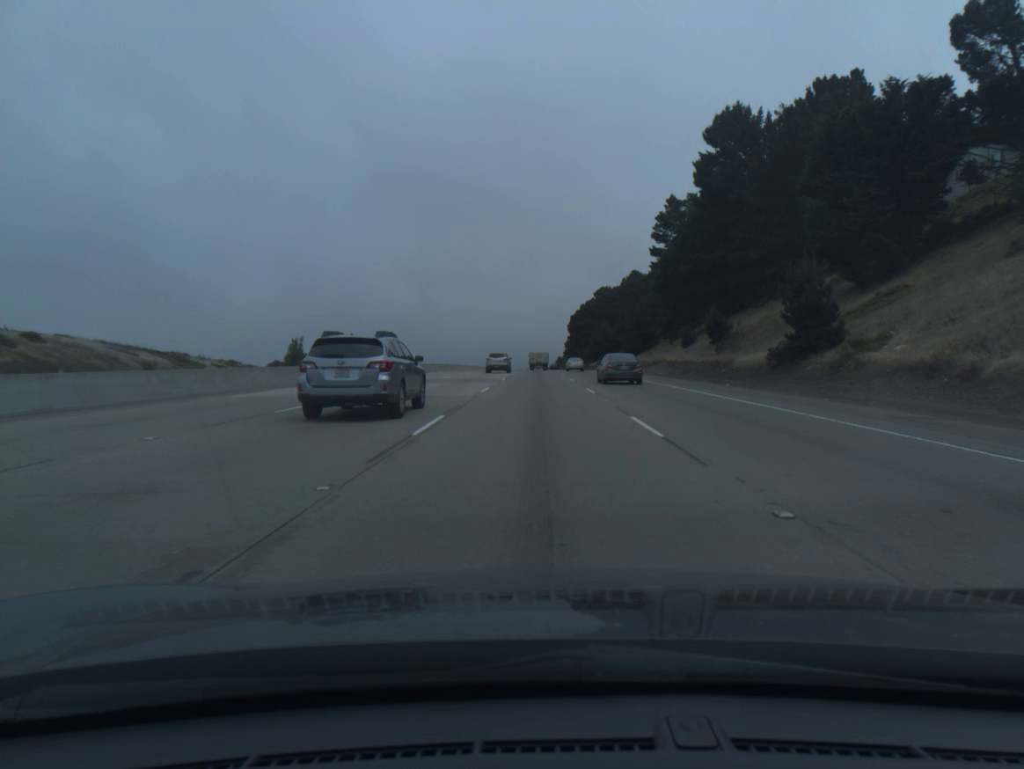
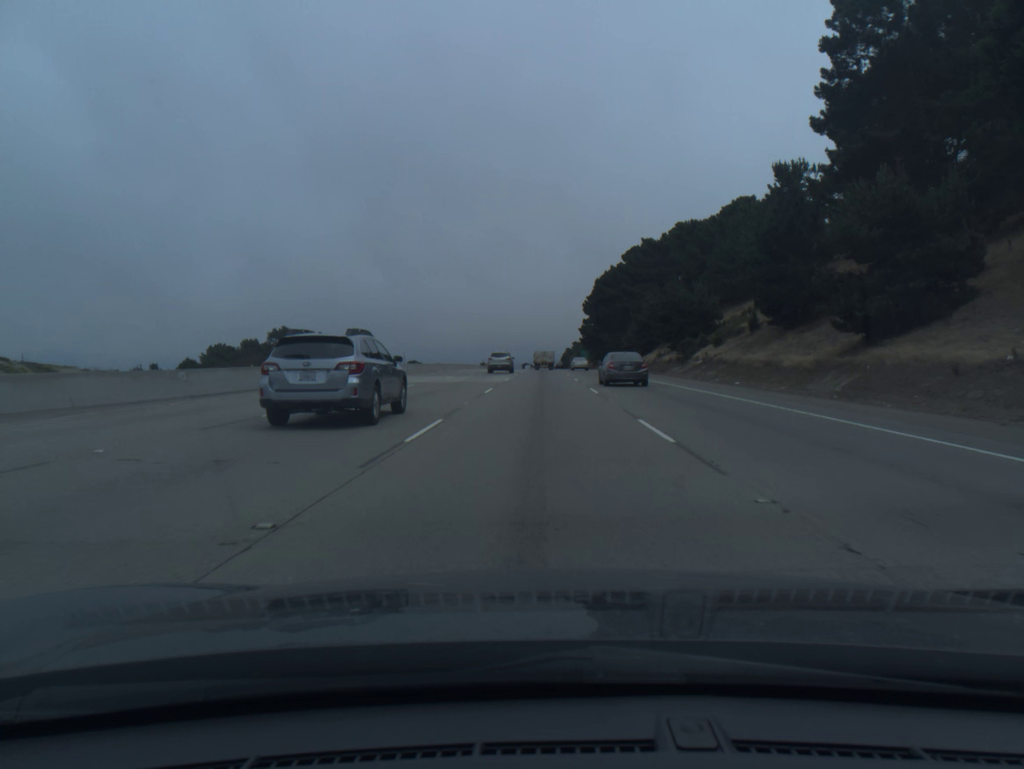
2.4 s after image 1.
(-0.2, +74.0) m; 0°
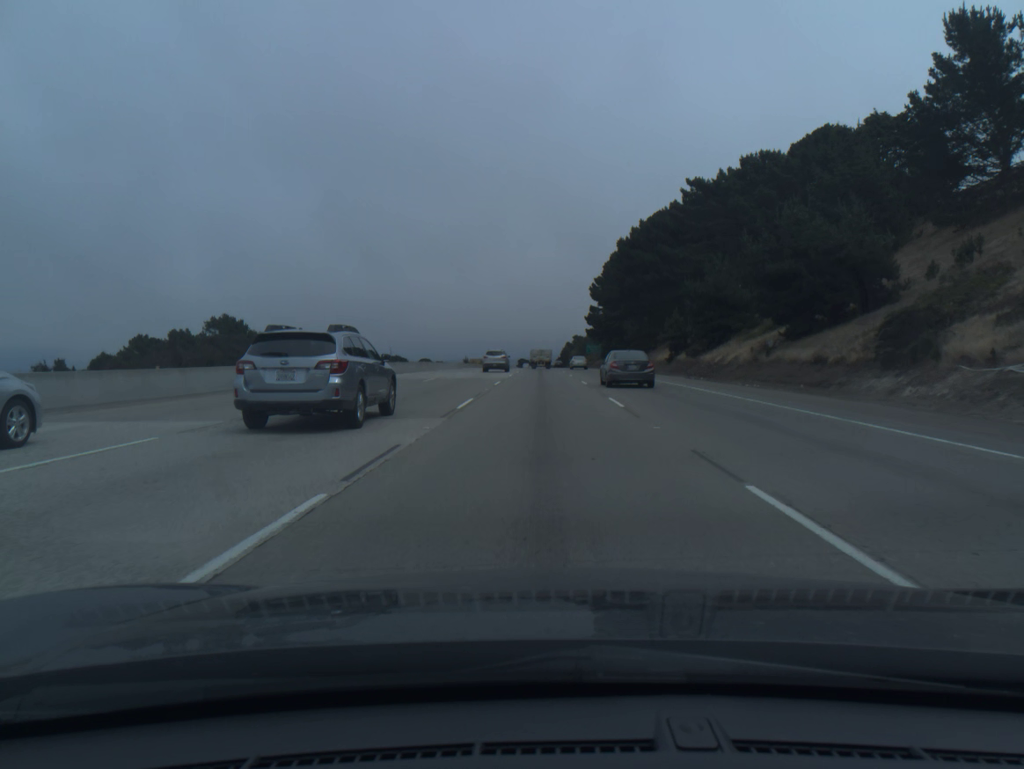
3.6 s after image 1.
(0.0, +37.4) m; 0°
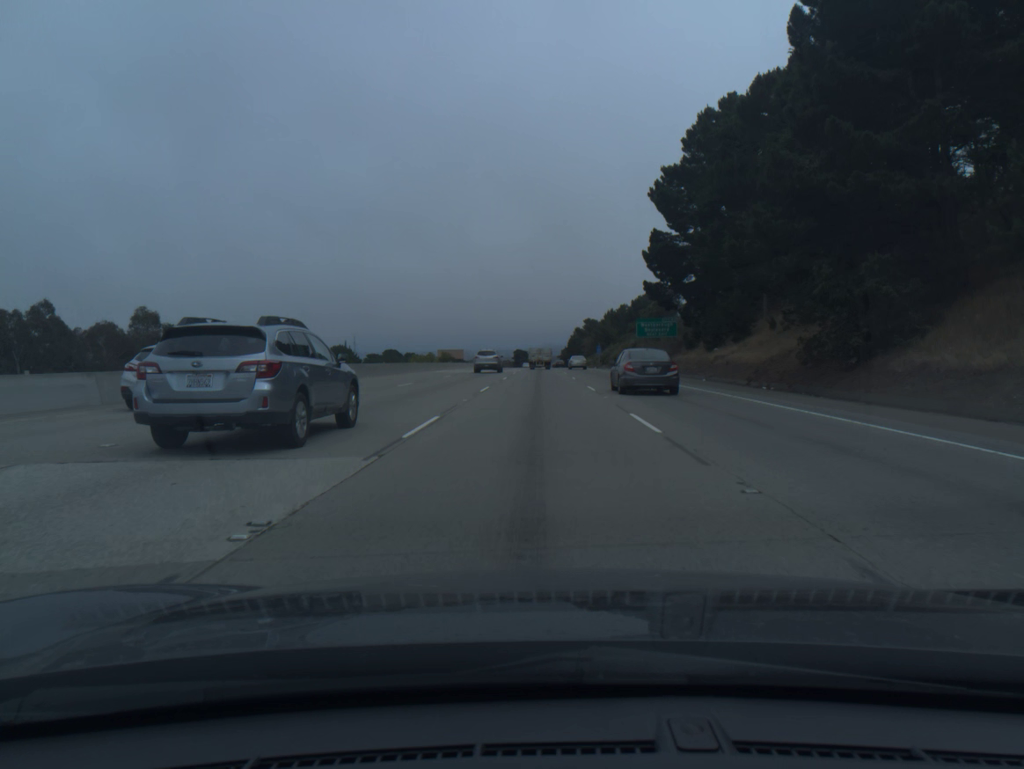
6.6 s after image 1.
(+0.1, +94.0) m; 0°
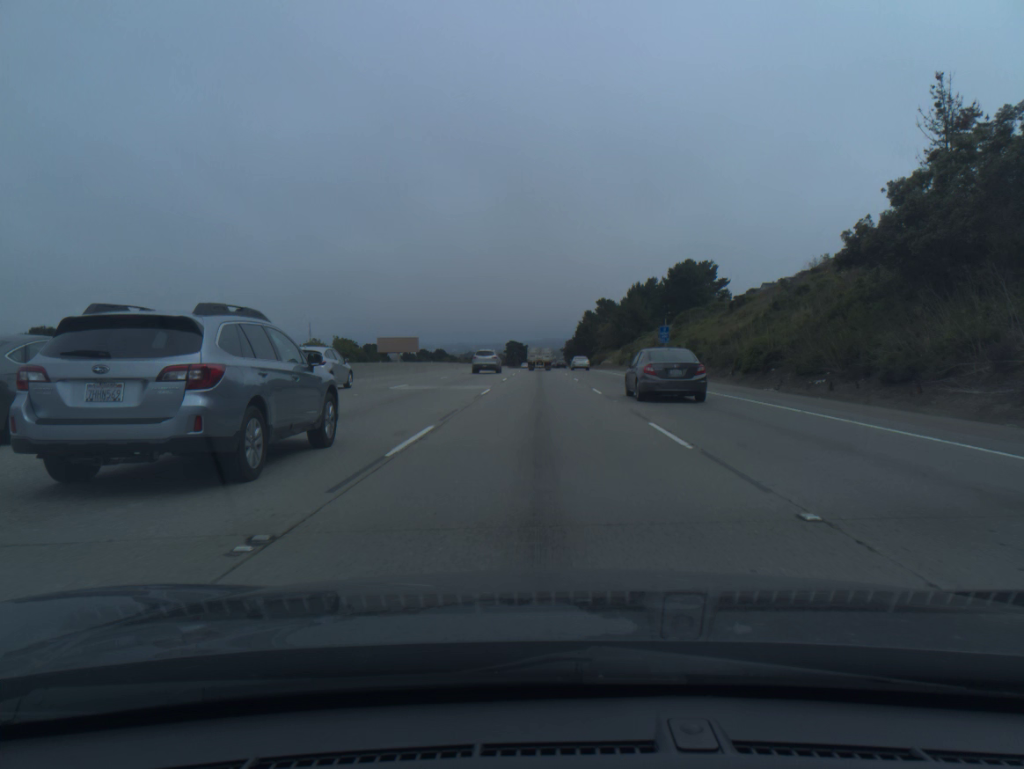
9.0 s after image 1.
(0.0, +75.0) m; 0°
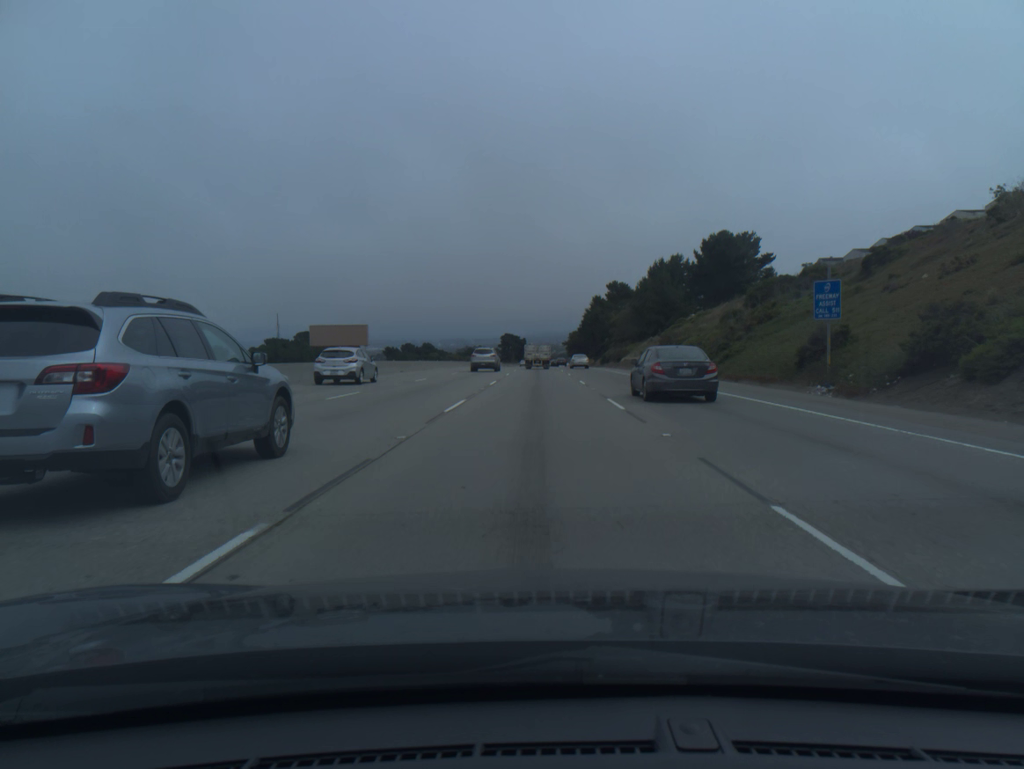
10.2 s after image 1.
(0.0, +37.3) m; 0°
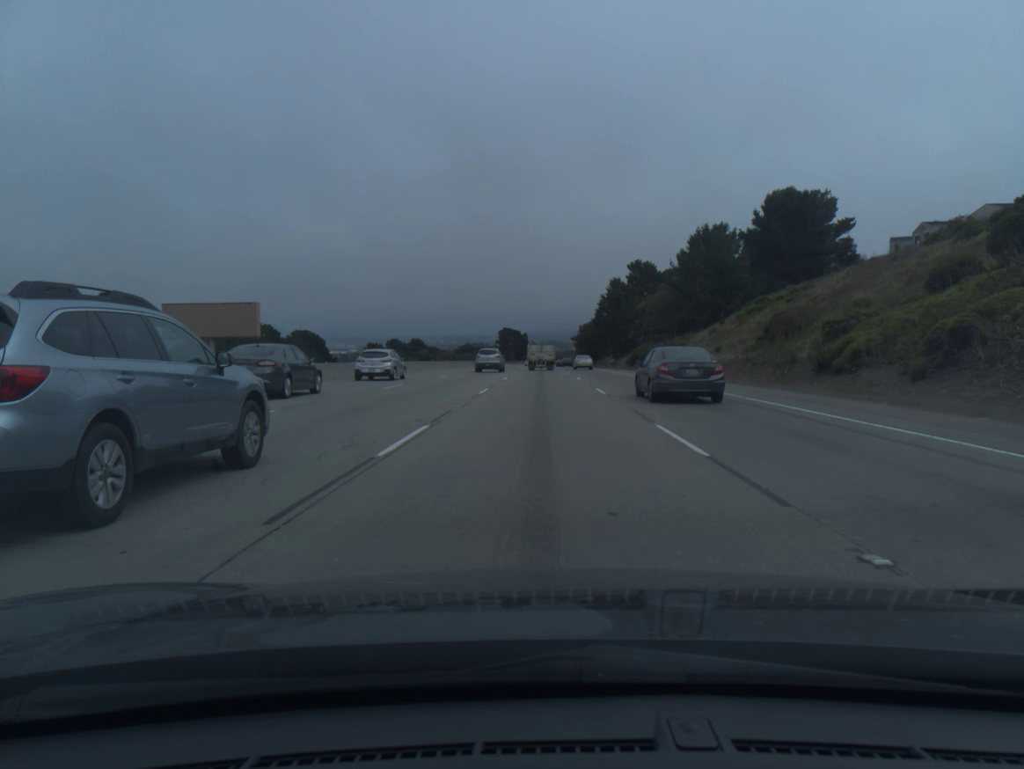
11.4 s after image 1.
(-0.1, +37.0) m; 0°
